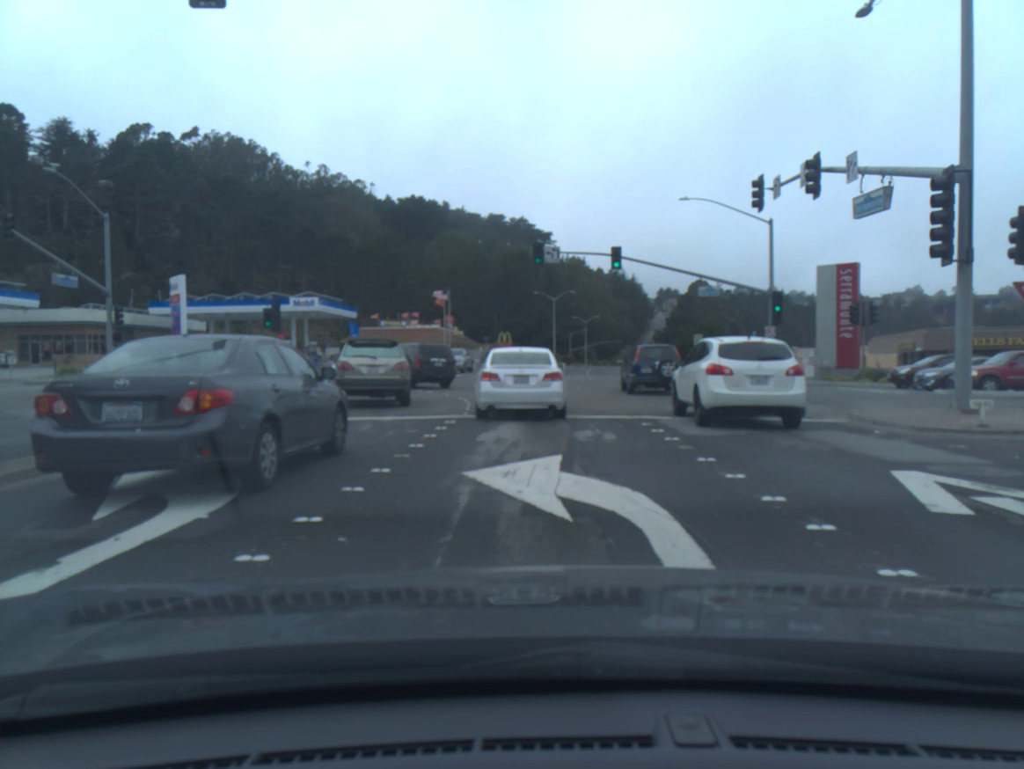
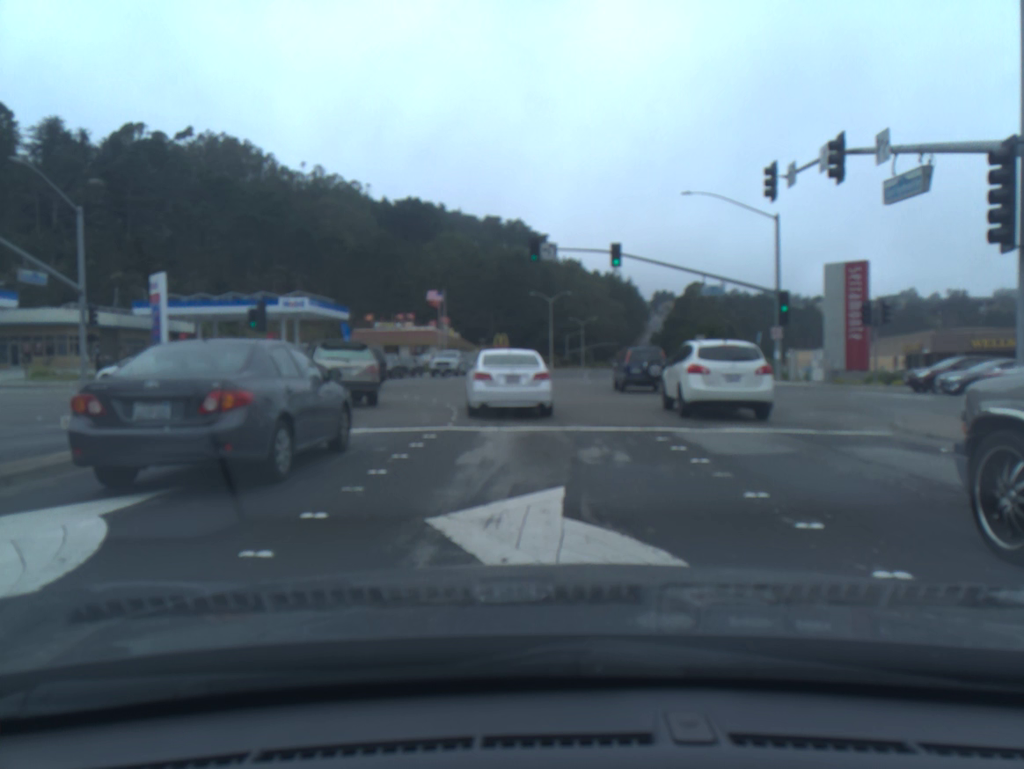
(0.0, +2.3) m; 0°
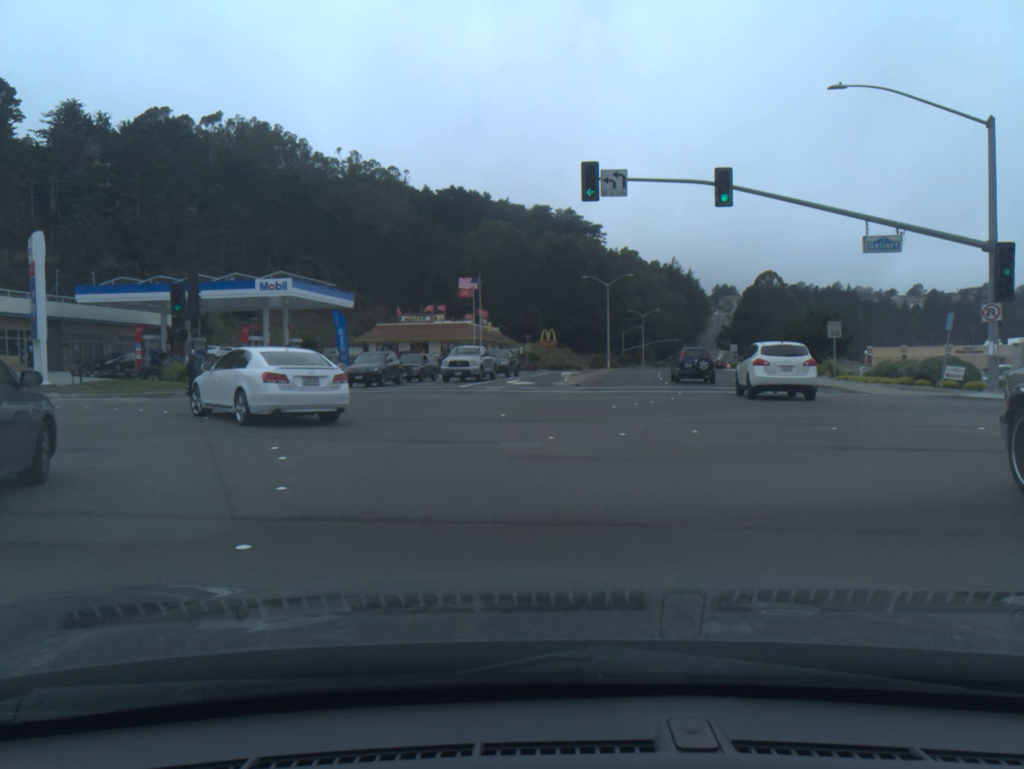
(-0.3, +15.6) m; -6°
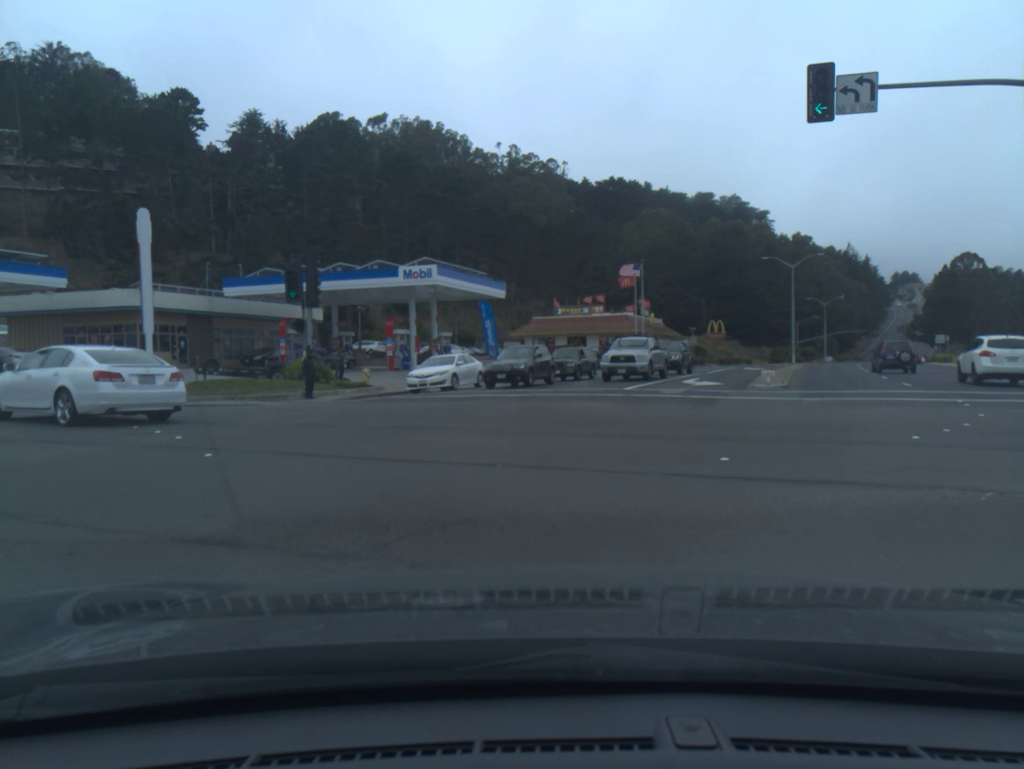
(-0.7, +7.7) m; -12°
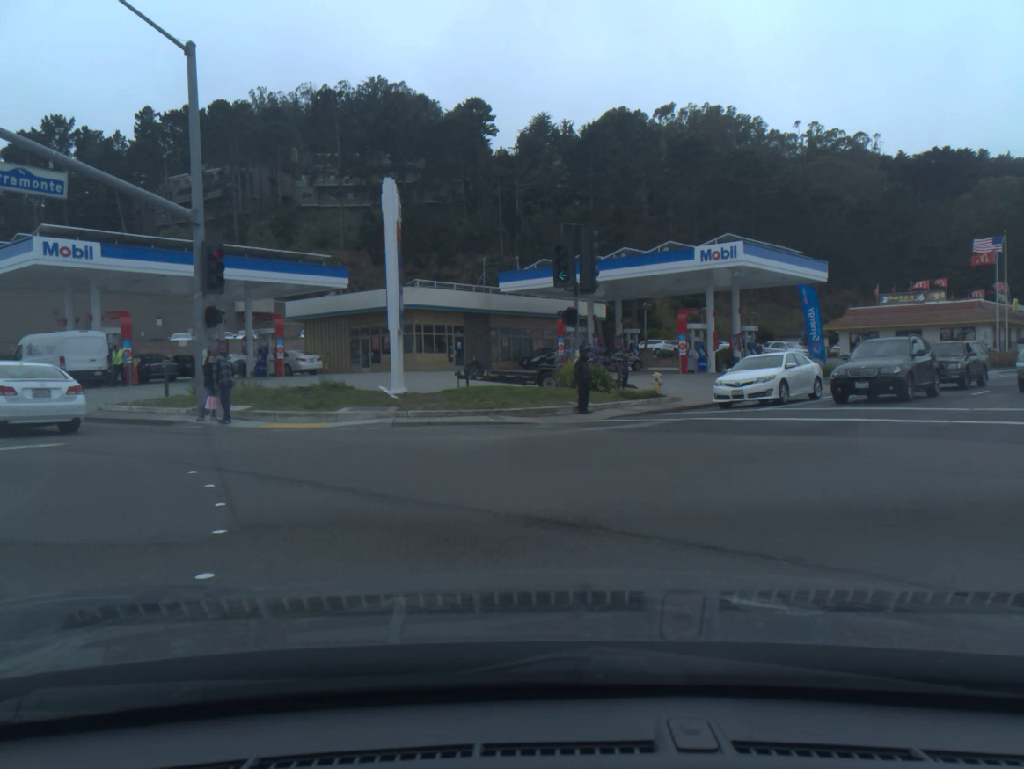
(-1.5, +7.9) m; -21°
